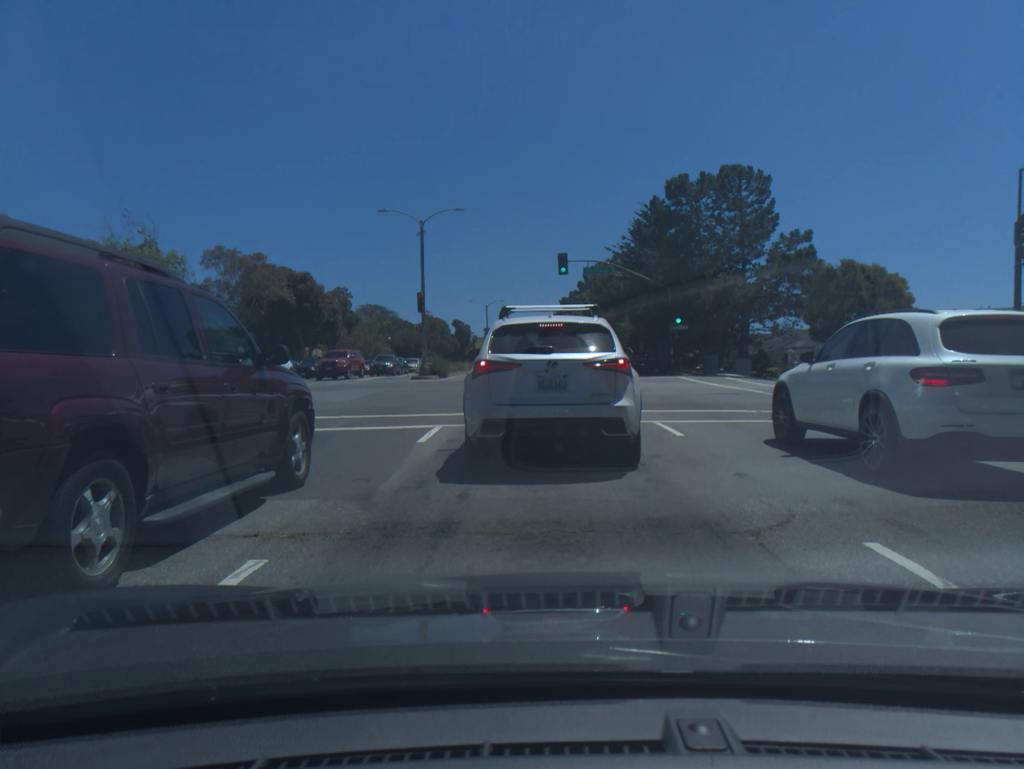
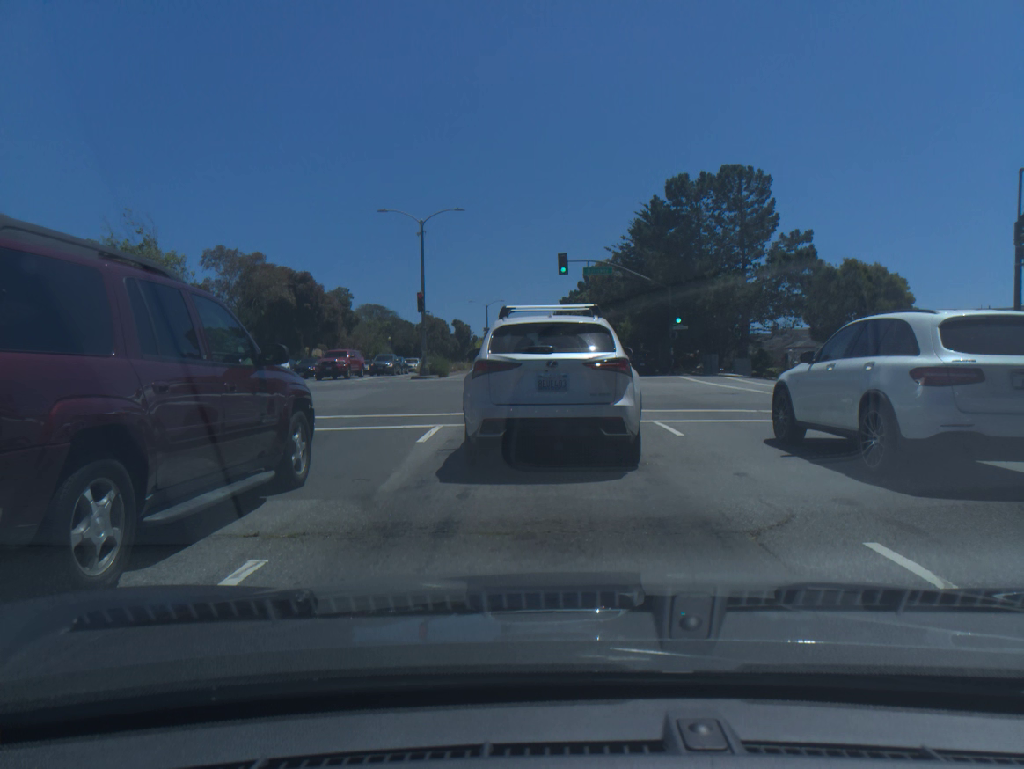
(0.0, 0.0) m; 0°
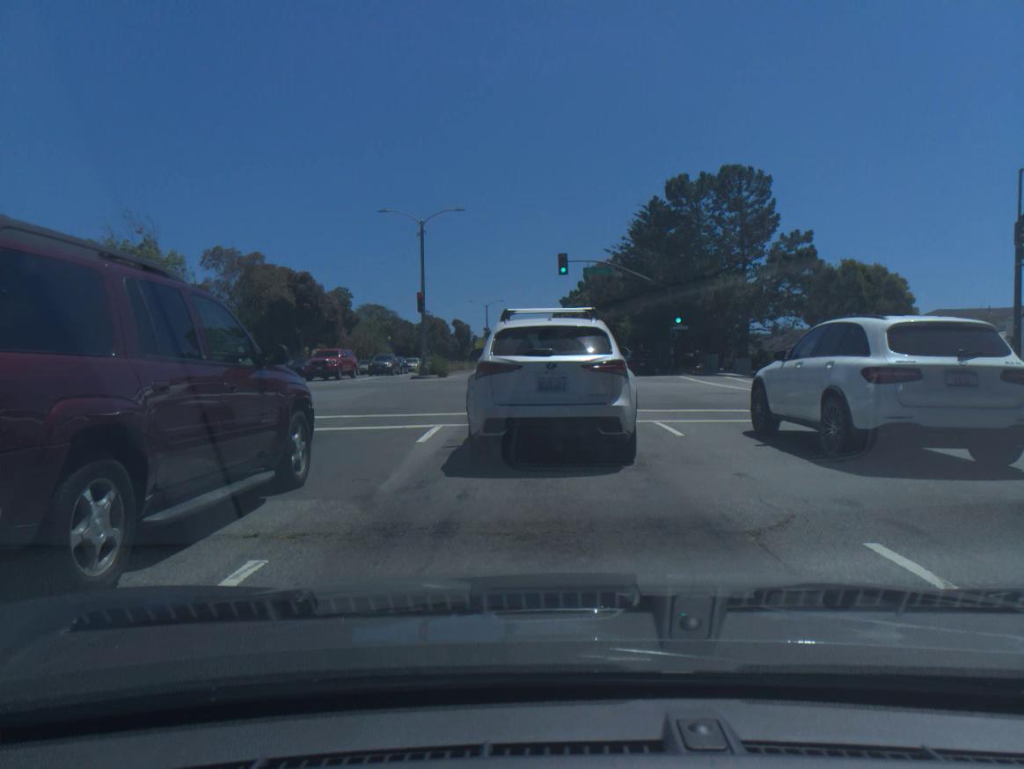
(0.0, -0.1) m; 0°
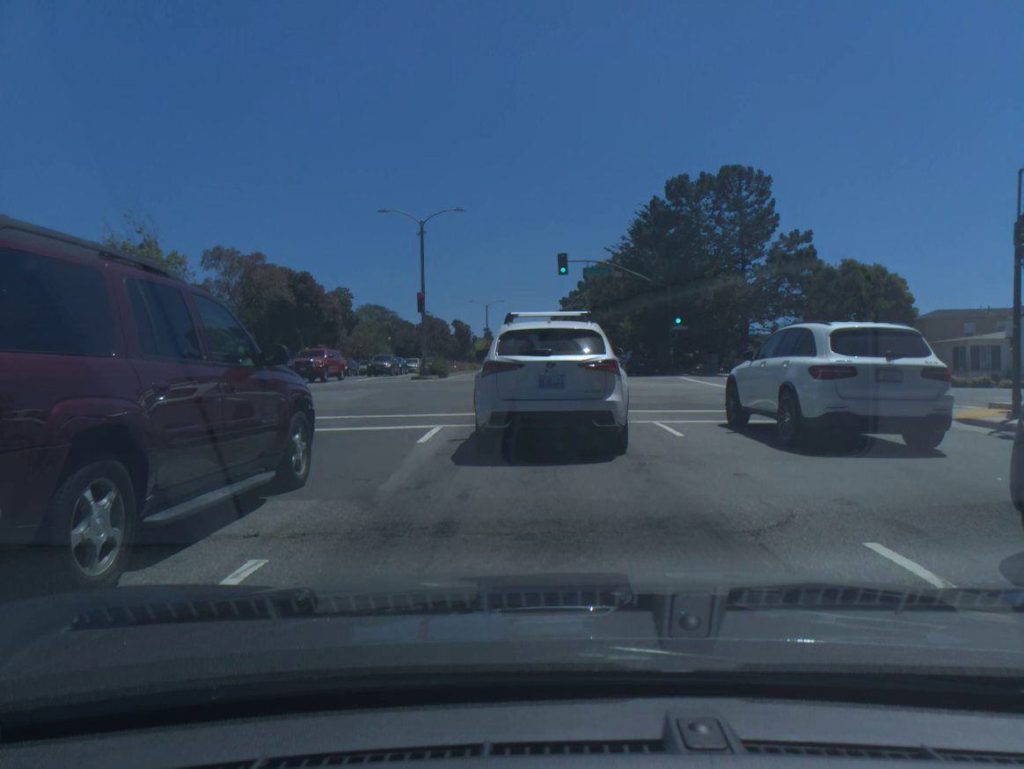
(0.0, 0.0) m; 0°
